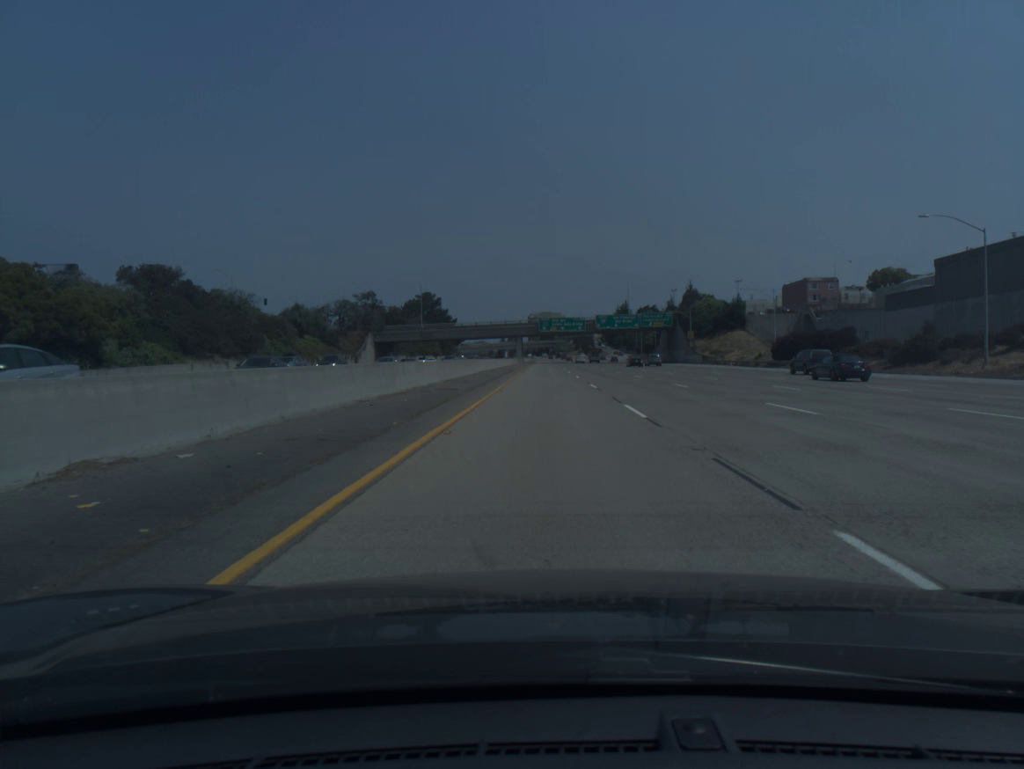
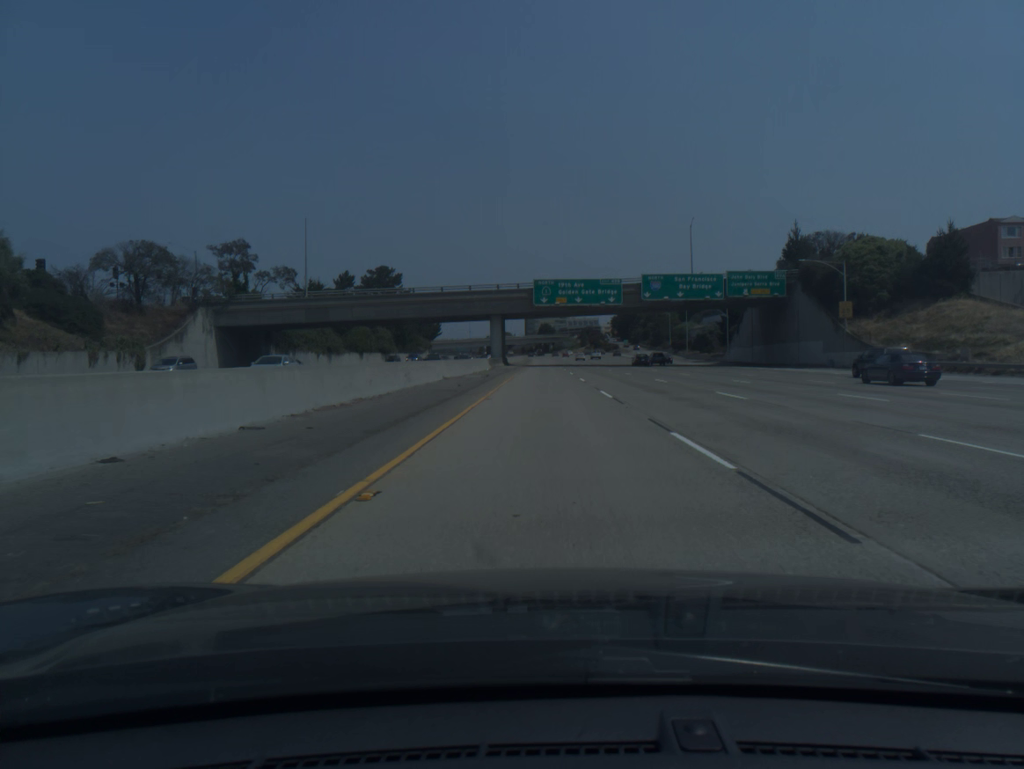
(0.0, +78.5) m; 0°
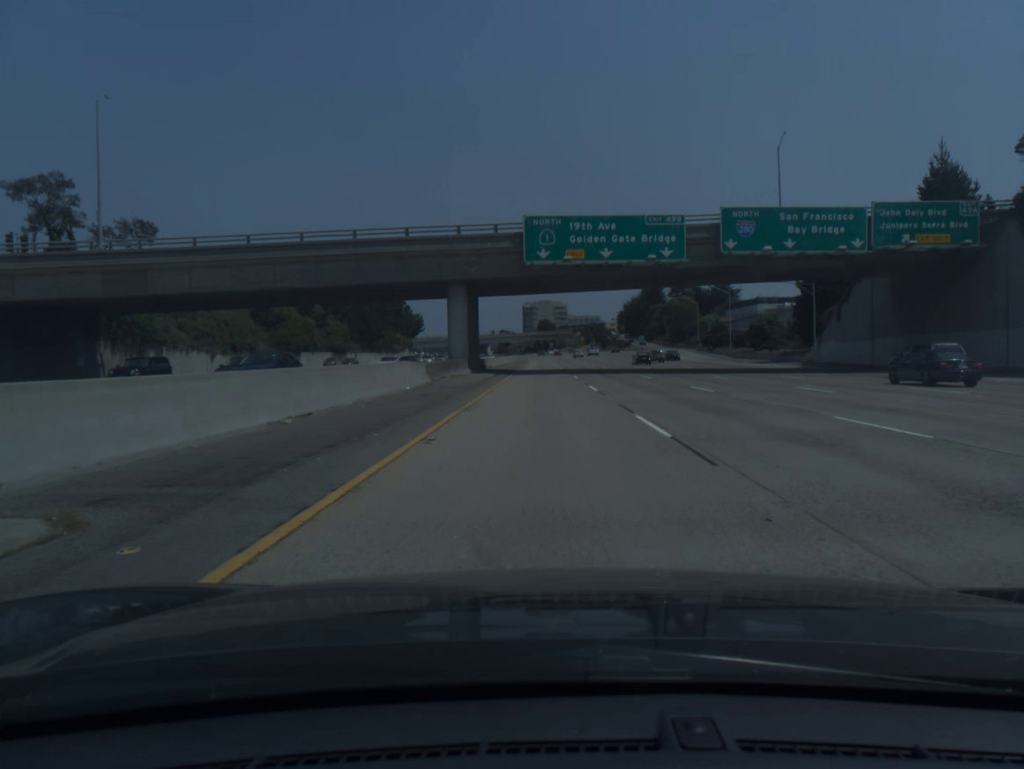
(+0.1, +39.4) m; 0°
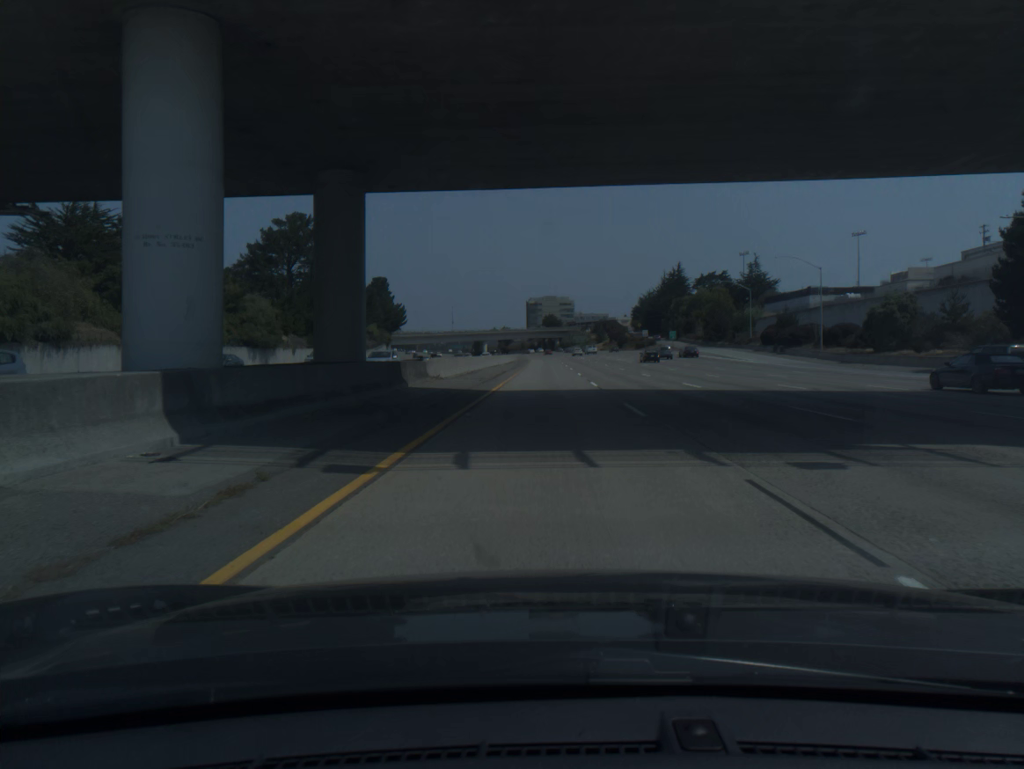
(-0.2, +39.4) m; 0°
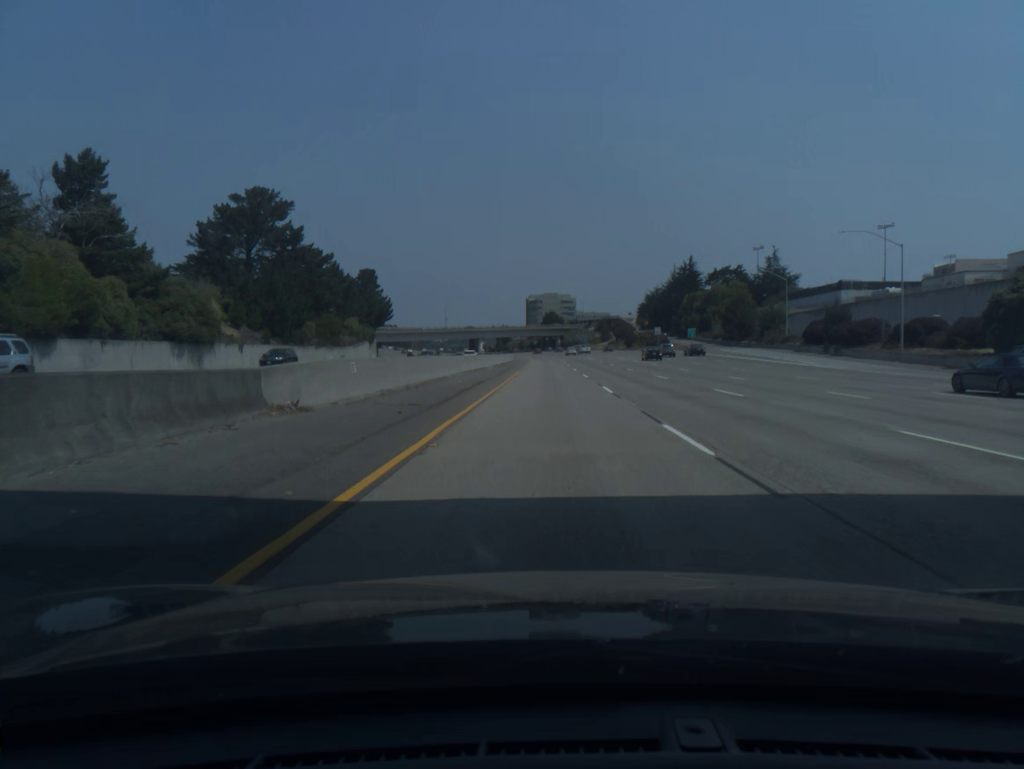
(0.0, +19.7) m; 0°
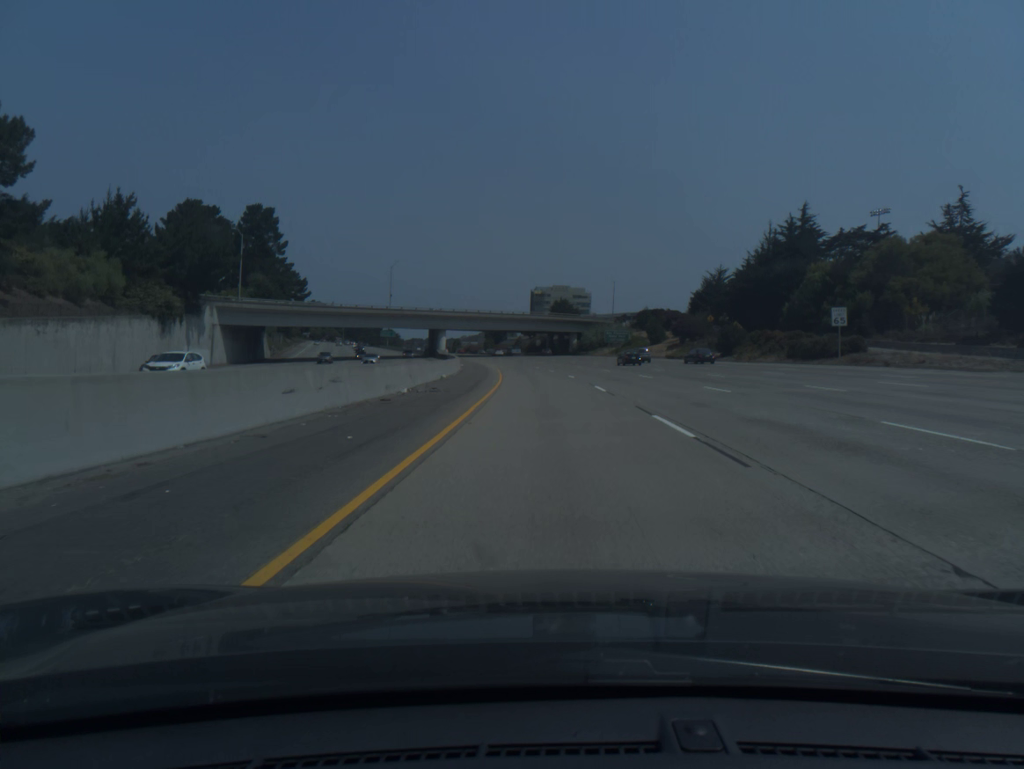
(+0.2, +98.4) m; 0°
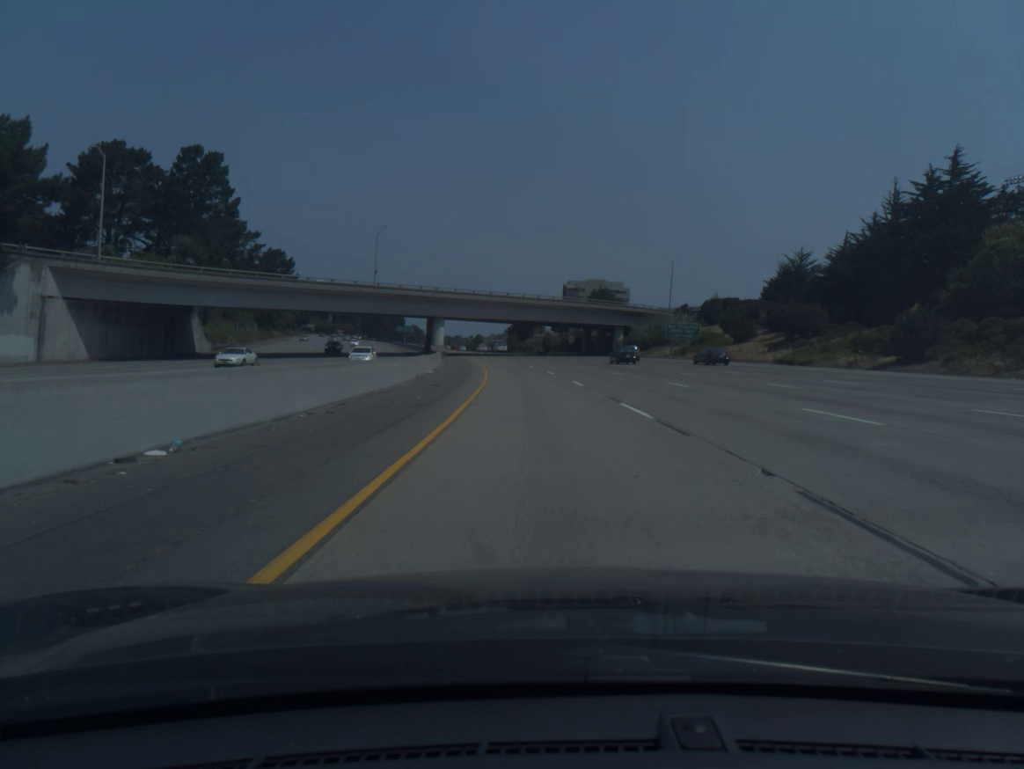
(-0.6, +39.3) m; -2°
